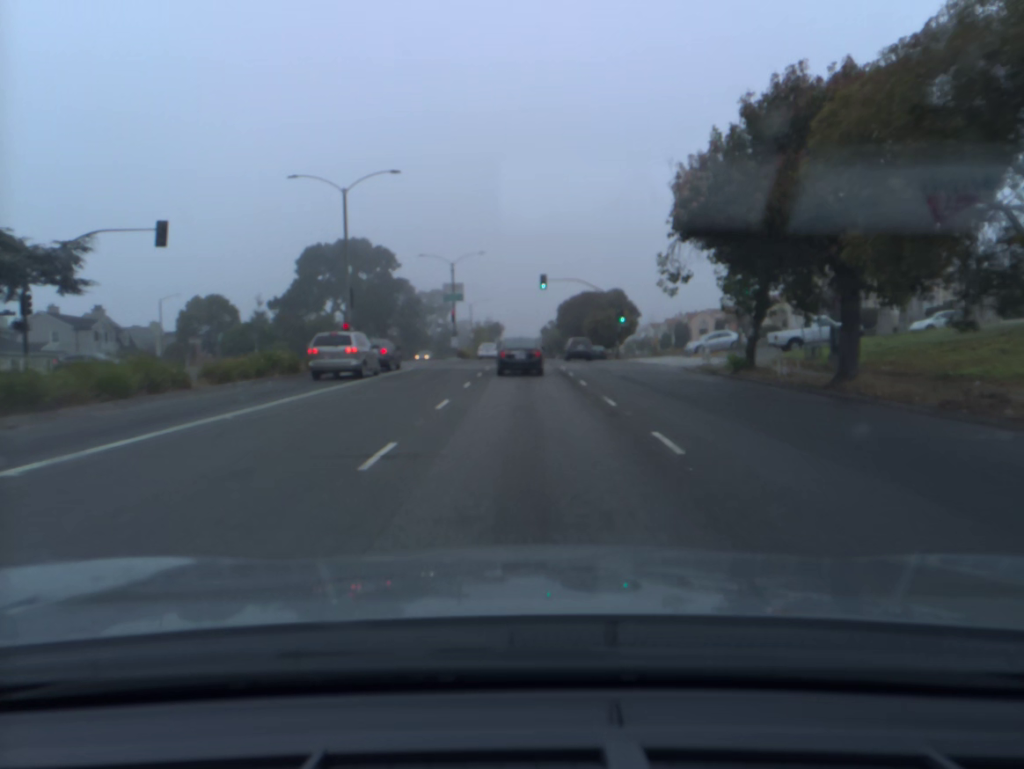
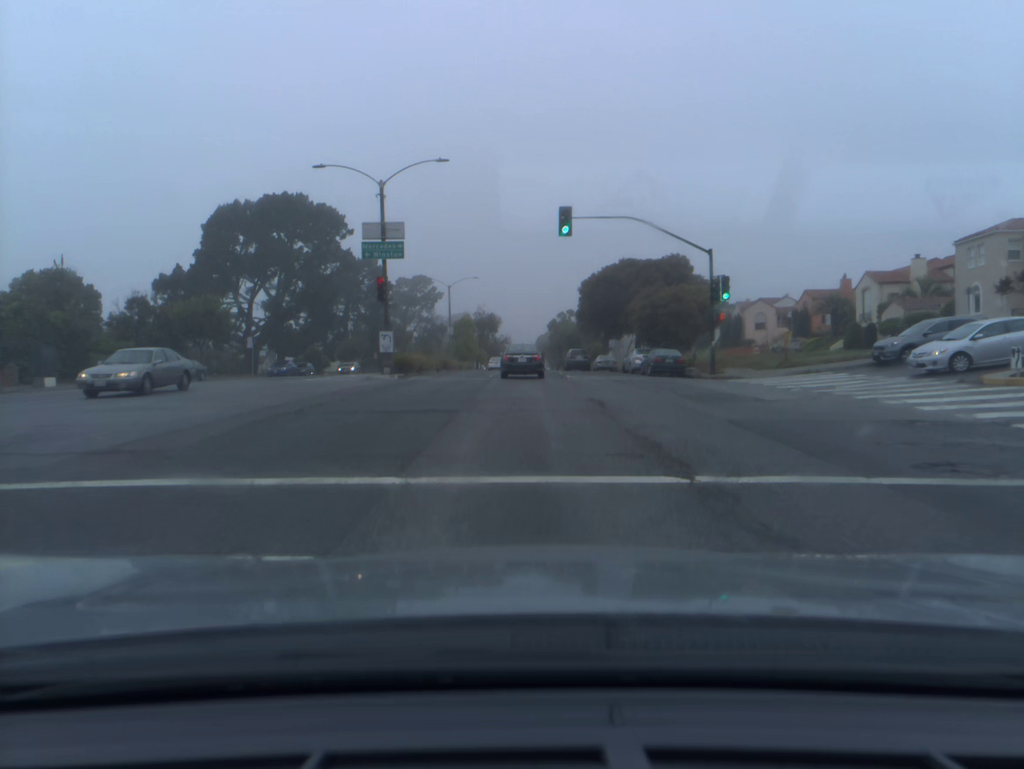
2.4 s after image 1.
(-0.1, +33.9) m; 0°
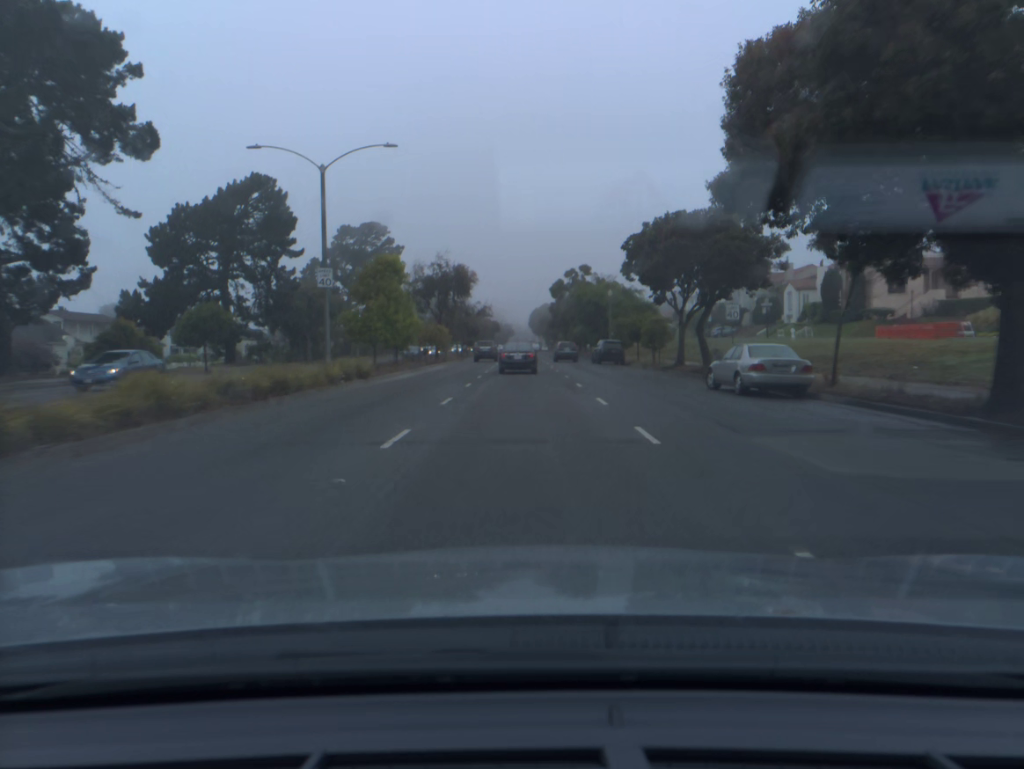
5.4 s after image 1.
(+0.1, +46.8) m; 0°
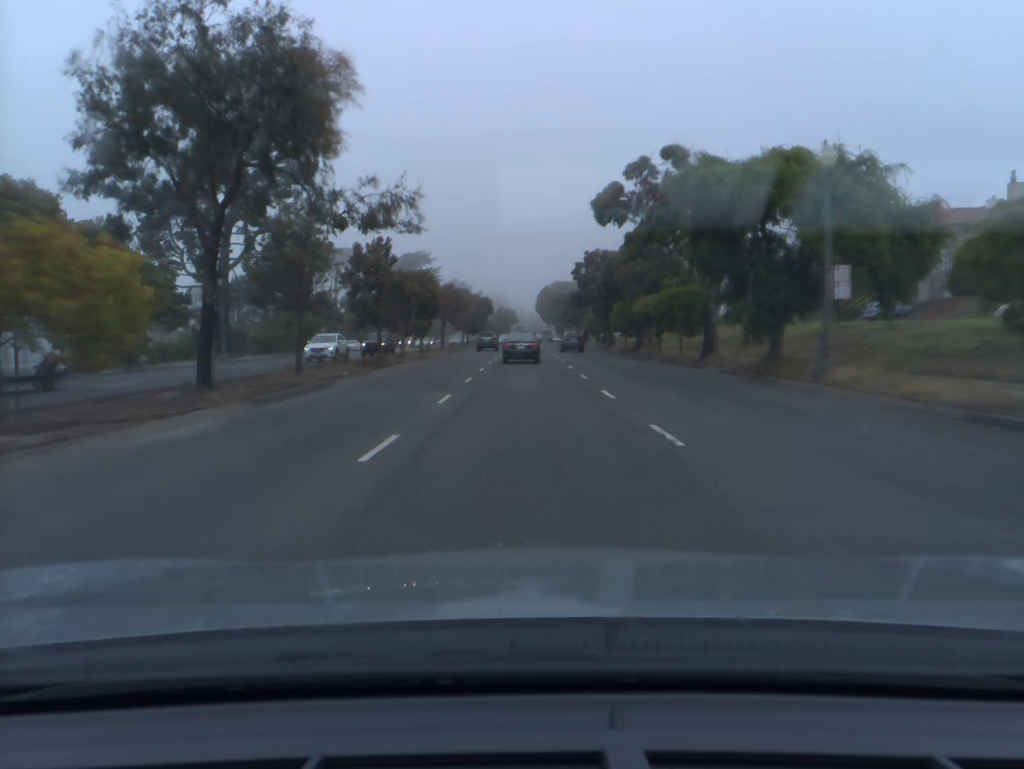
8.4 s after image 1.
(-0.2, +52.2) m; 0°
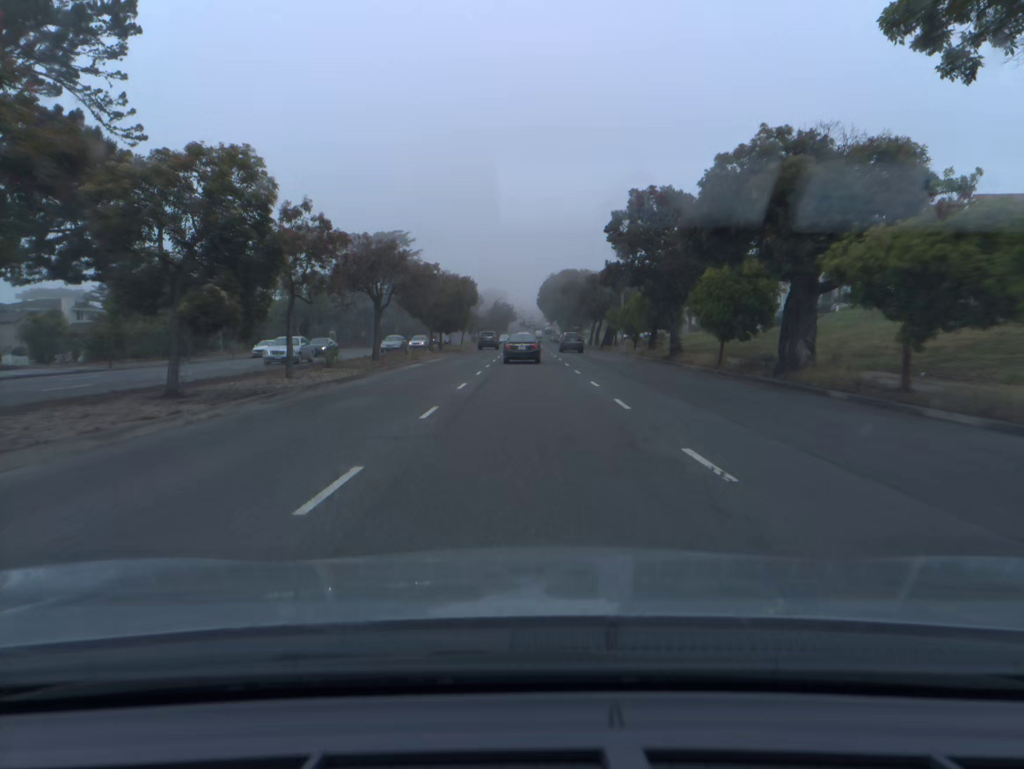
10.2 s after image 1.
(0.0, +31.8) m; 0°
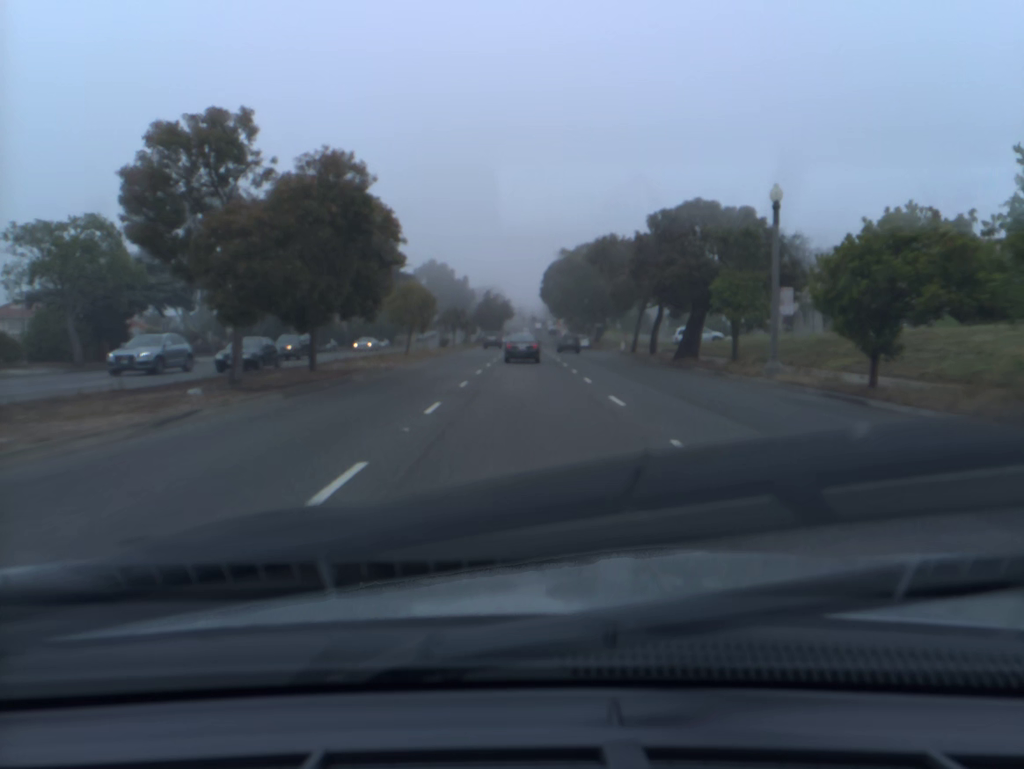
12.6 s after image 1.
(0.0, +42.6) m; 0°
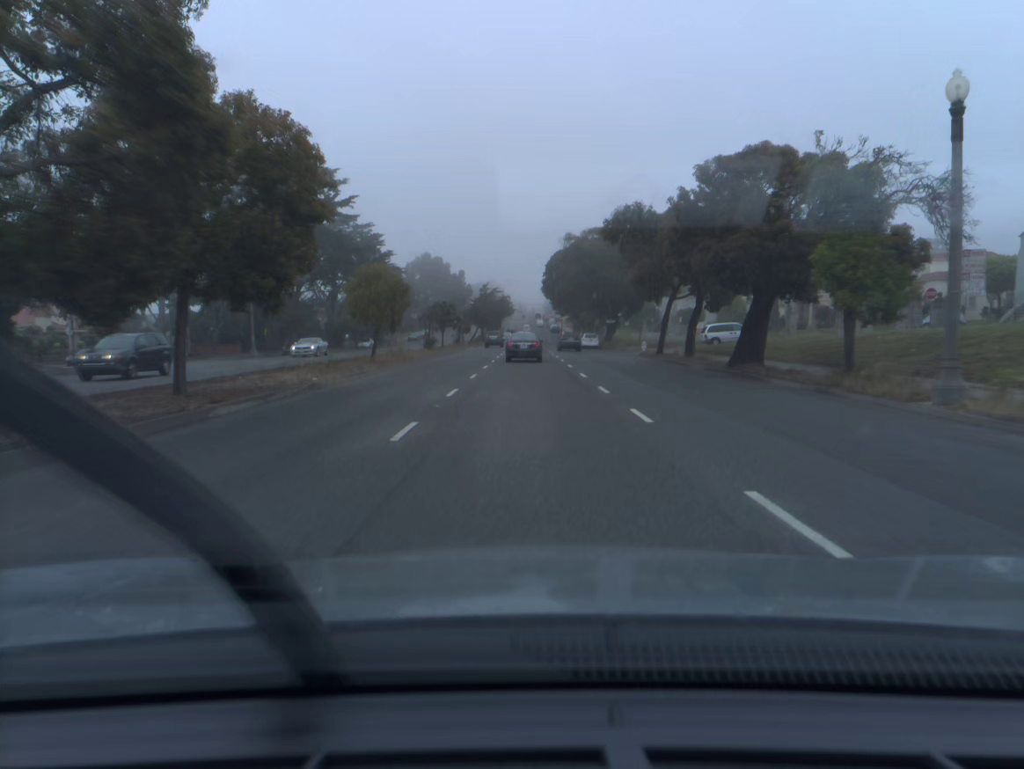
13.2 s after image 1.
(0.0, +10.7) m; 0°
